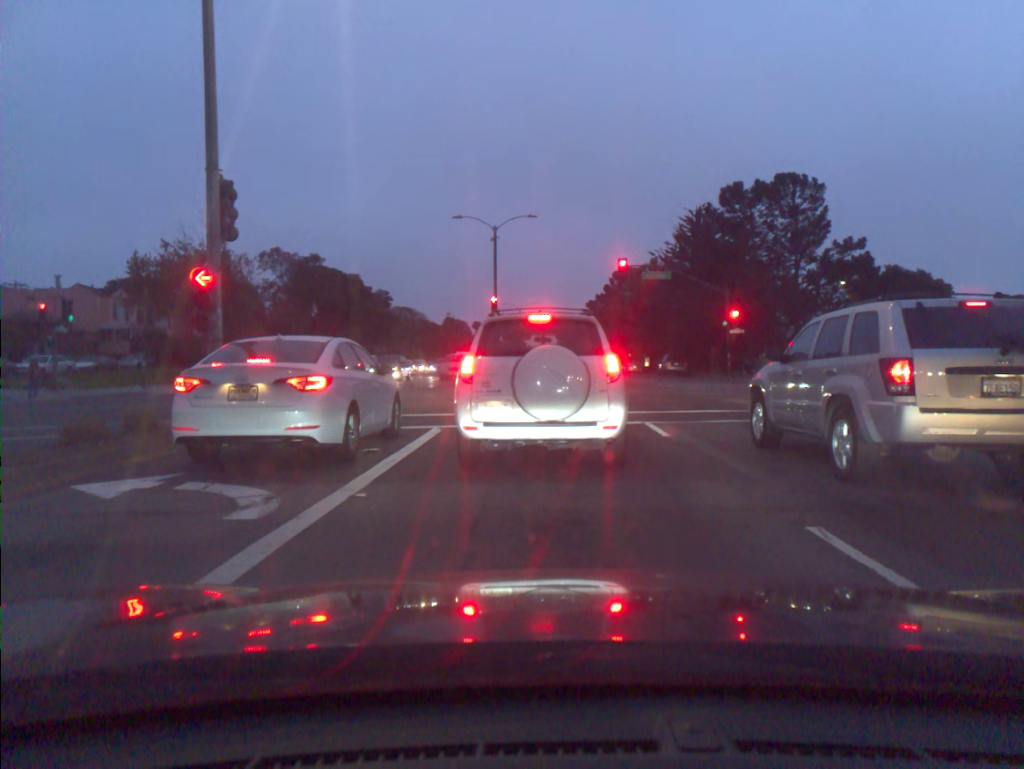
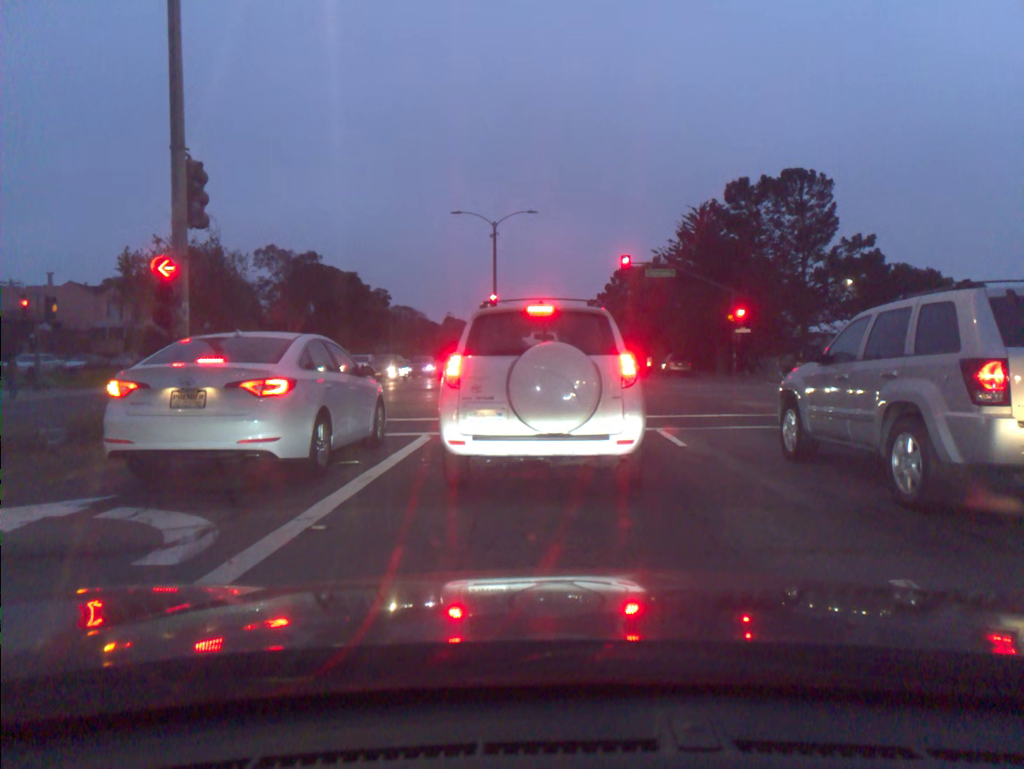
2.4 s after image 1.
(0.0, +1.3) m; 0°
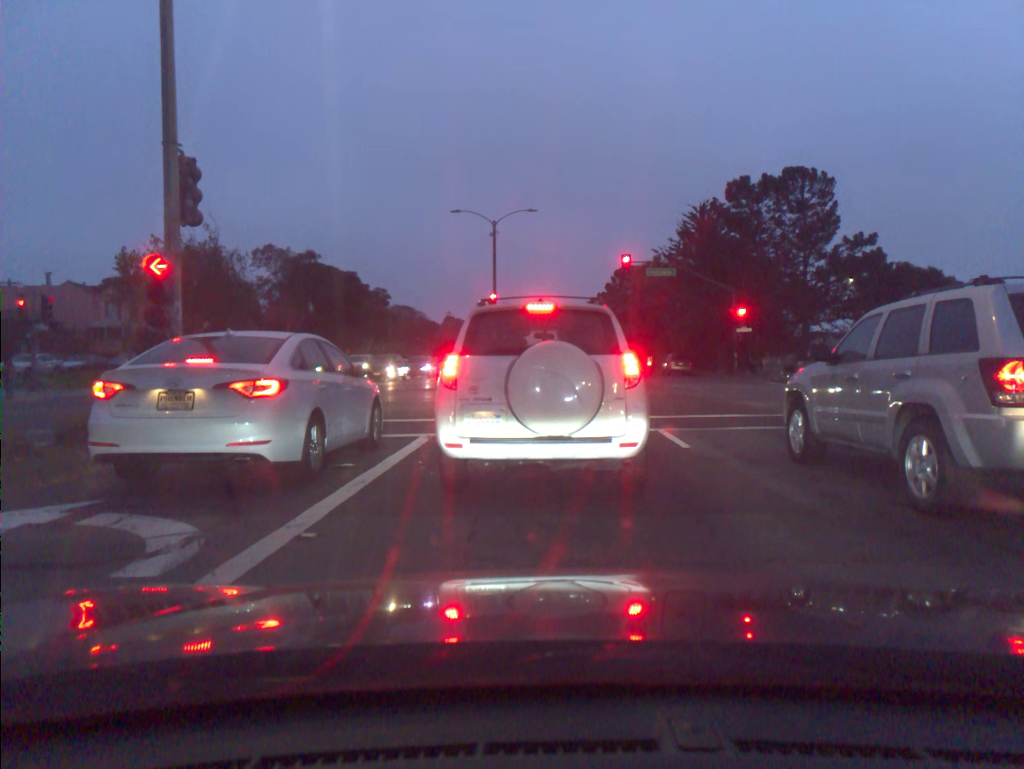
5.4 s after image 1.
(0.0, +0.2) m; 0°
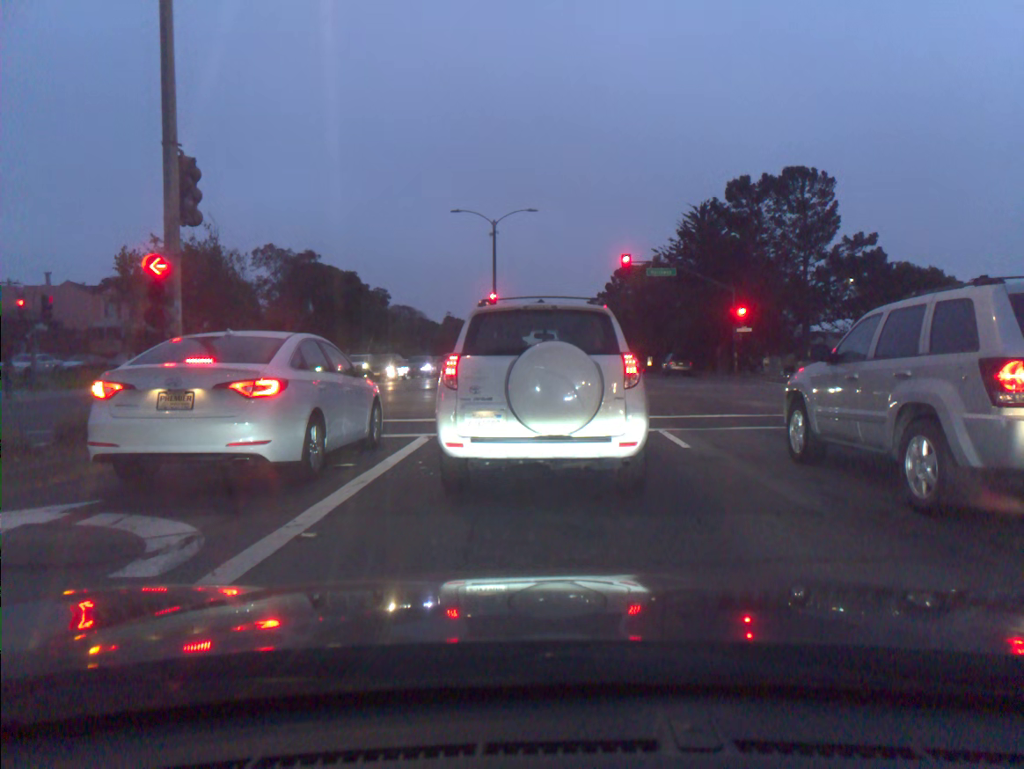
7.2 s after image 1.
(0.0, 0.0) m; 0°
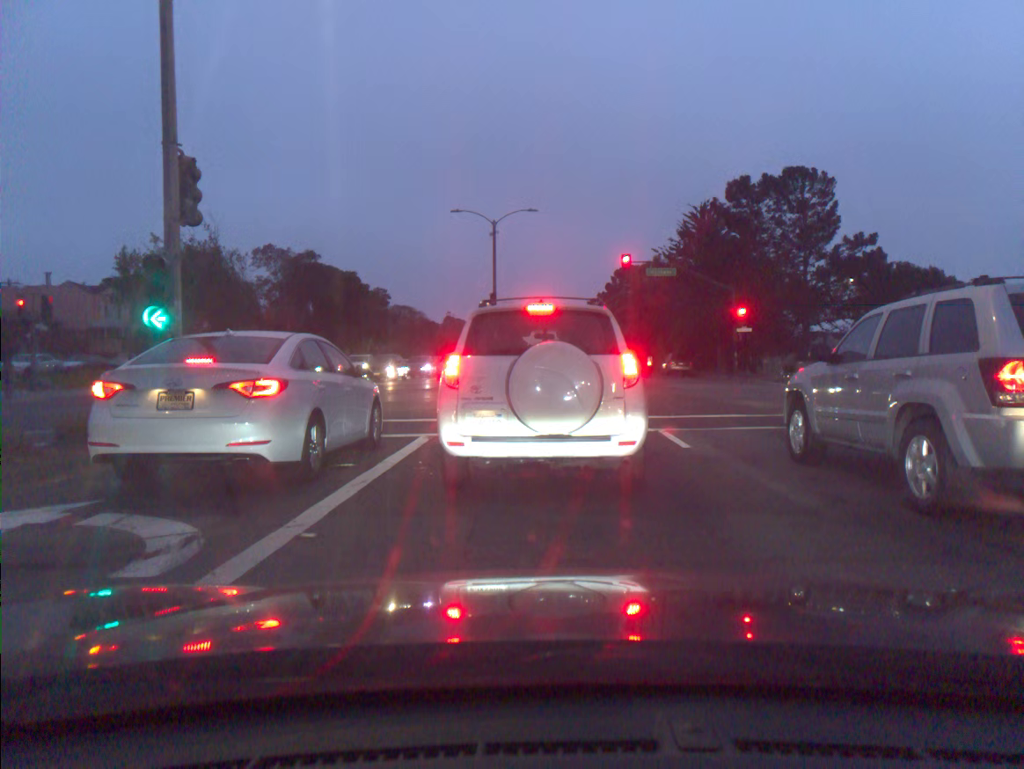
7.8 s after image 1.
(0.0, 0.0) m; 0°
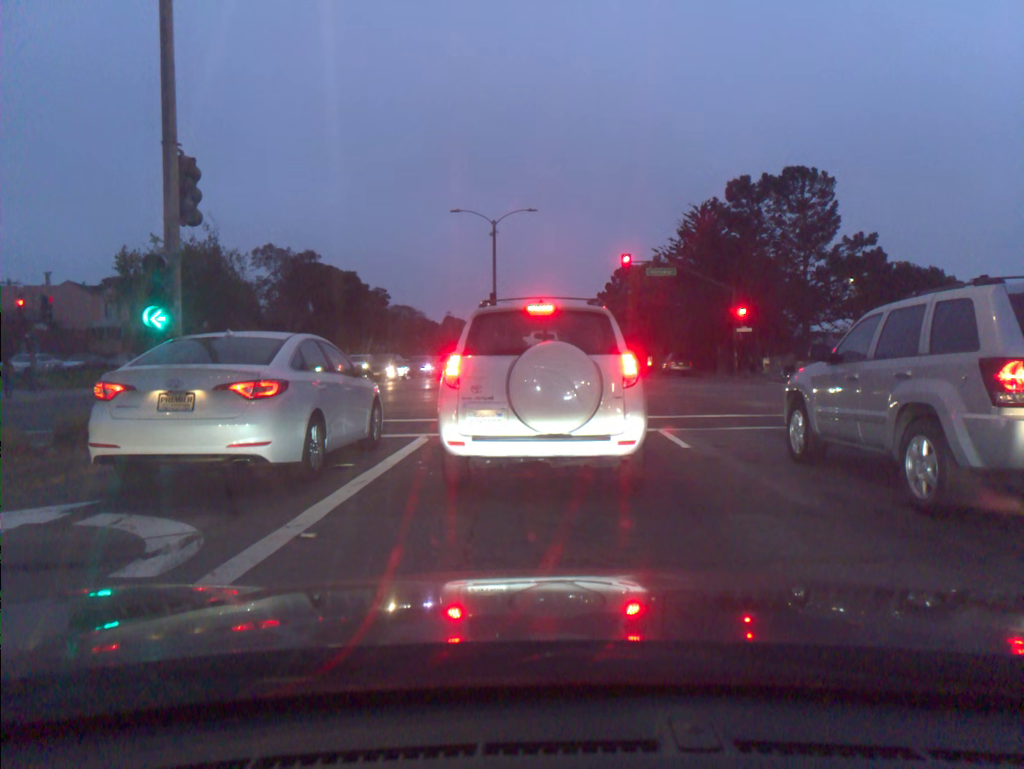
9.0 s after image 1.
(0.0, 0.0) m; 0°
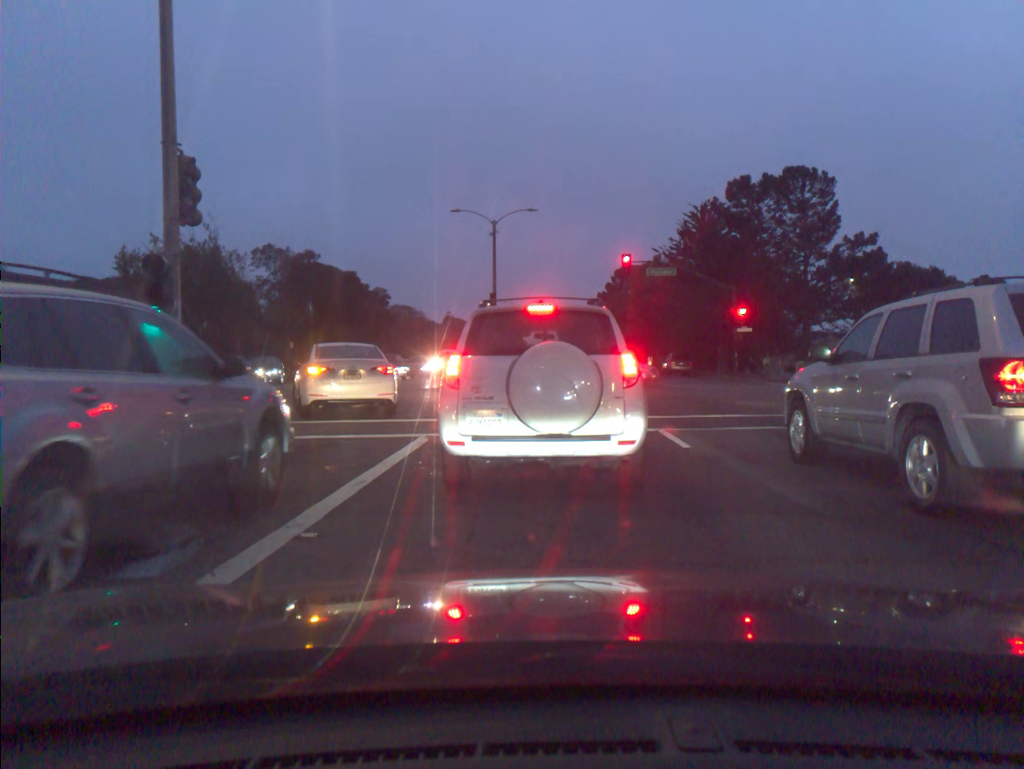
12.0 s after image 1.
(0.0, 0.0) m; 0°
